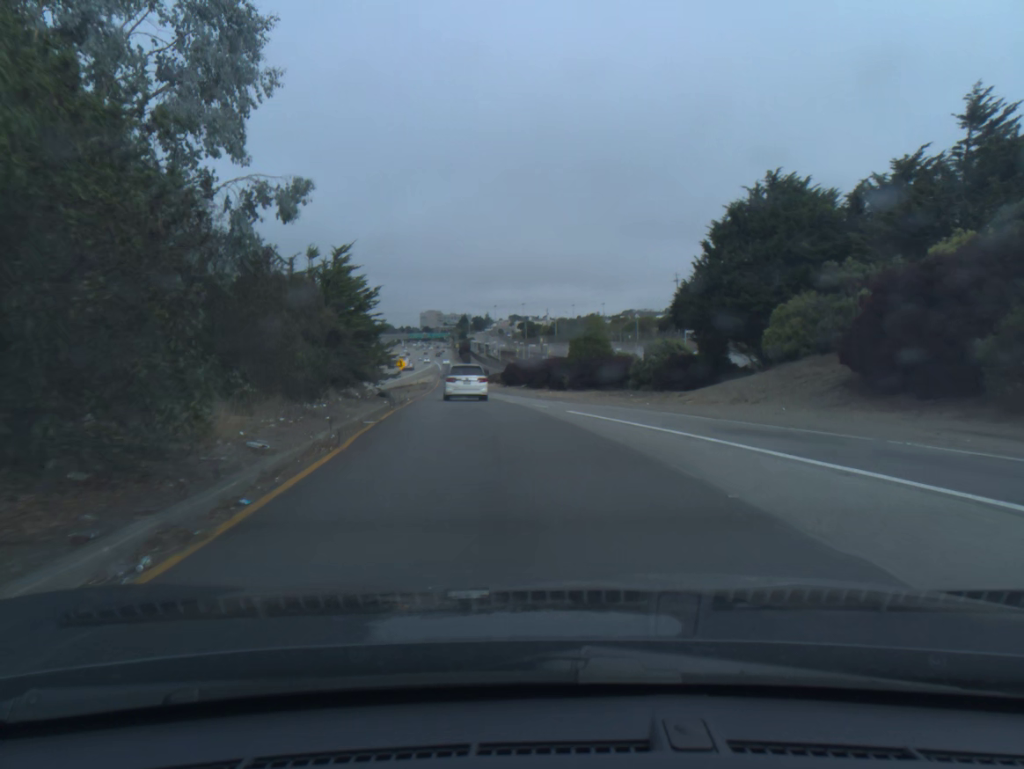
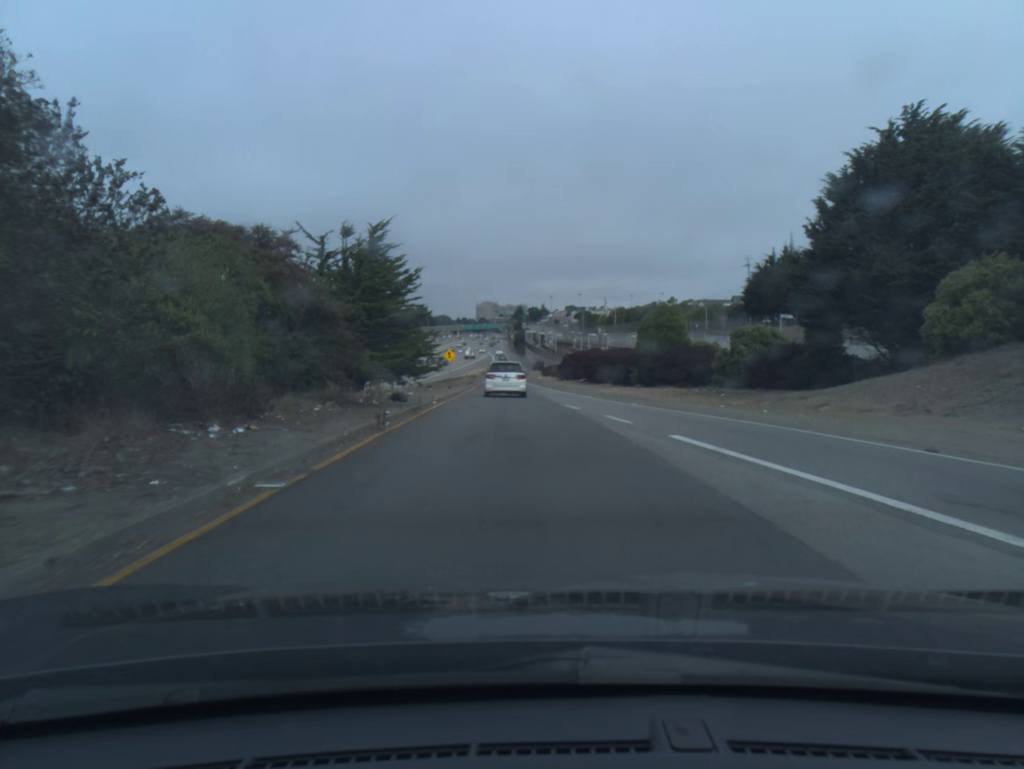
(-0.3, +9.3) m; -4°
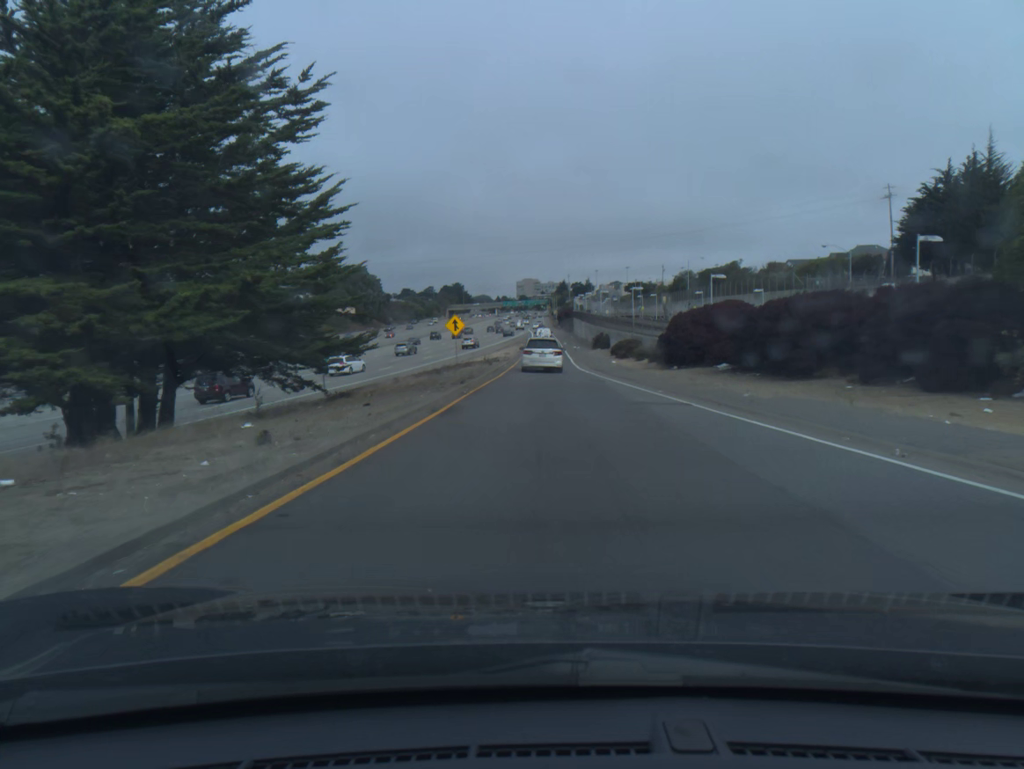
(-1.5, +41.3) m; -3°
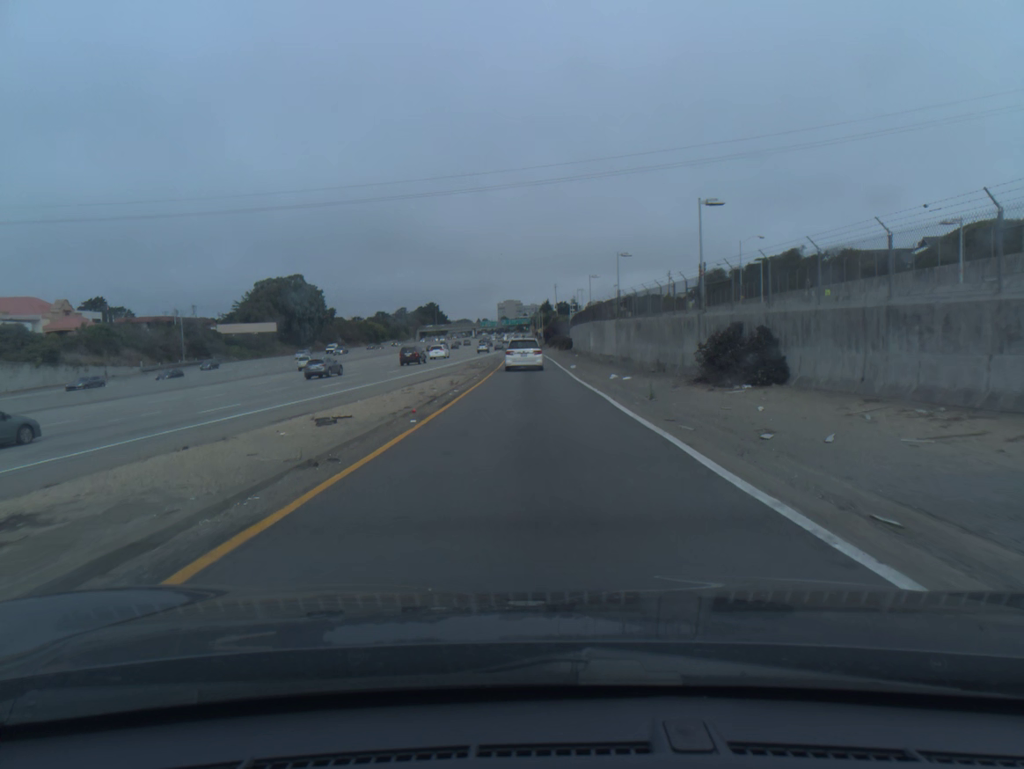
(+0.6, +55.9) m; +1°
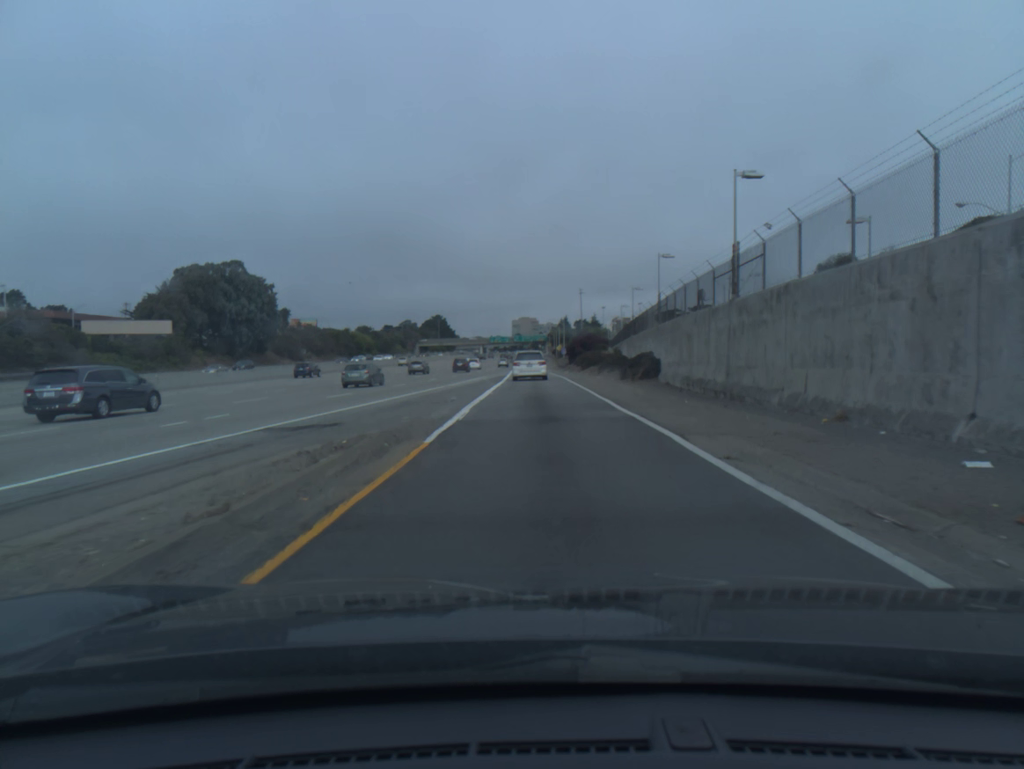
(-0.9, +58.4) m; -1°
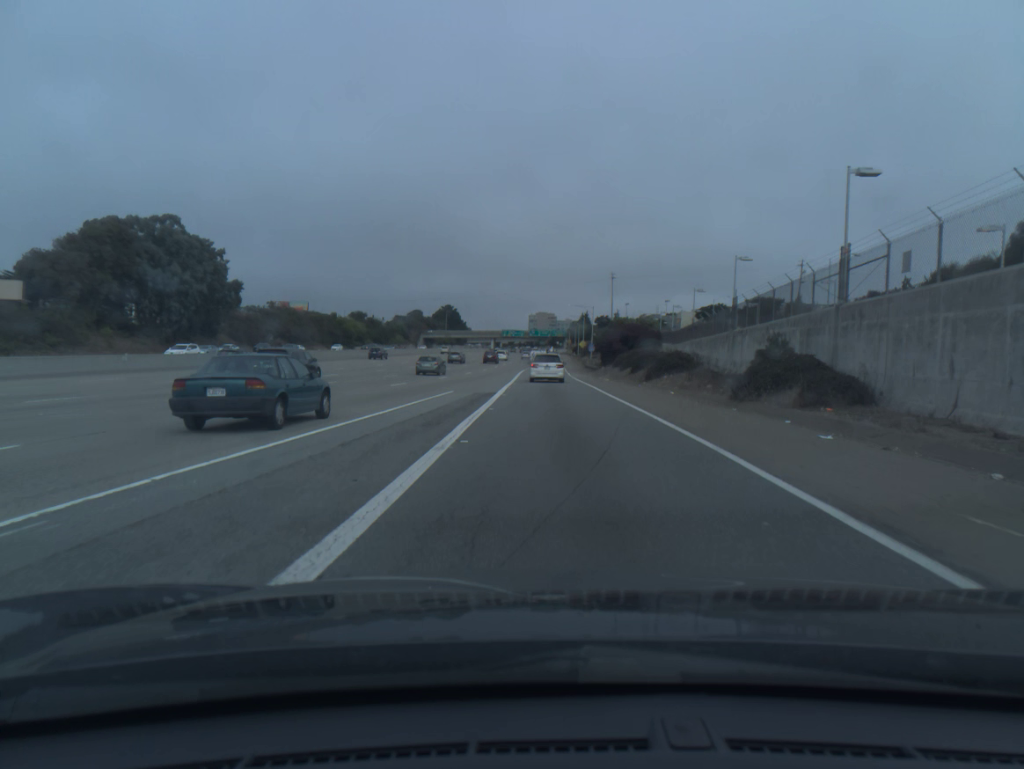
(-0.4, +37.7) m; -1°
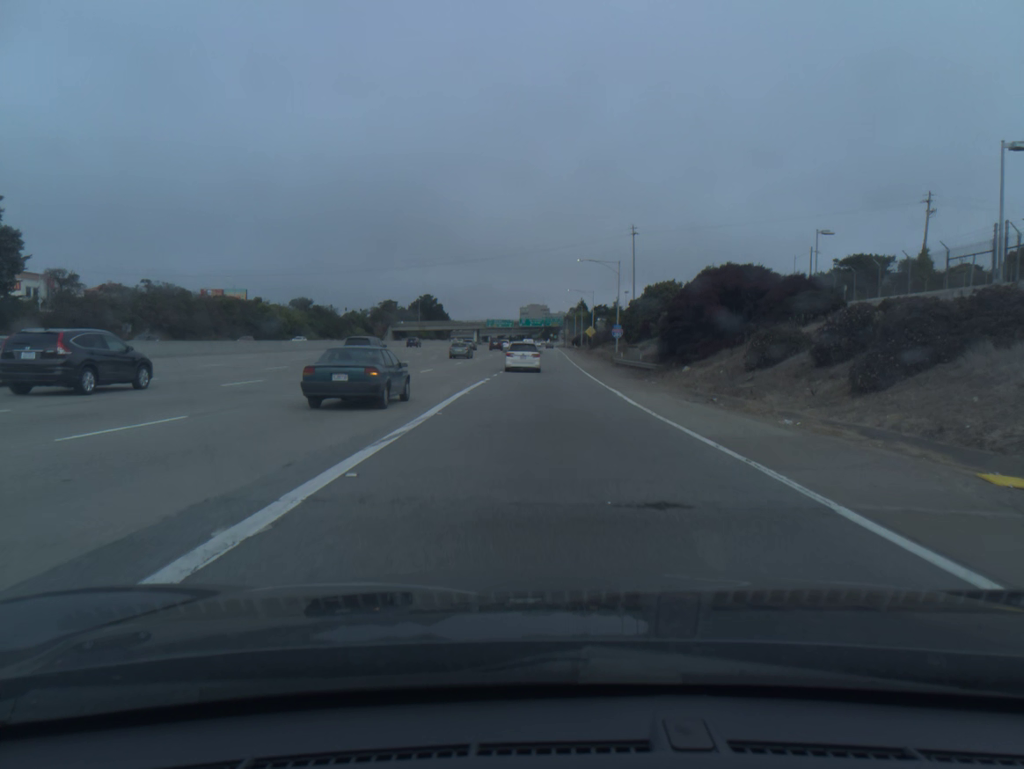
(+0.6, +54.9) m; +1°
